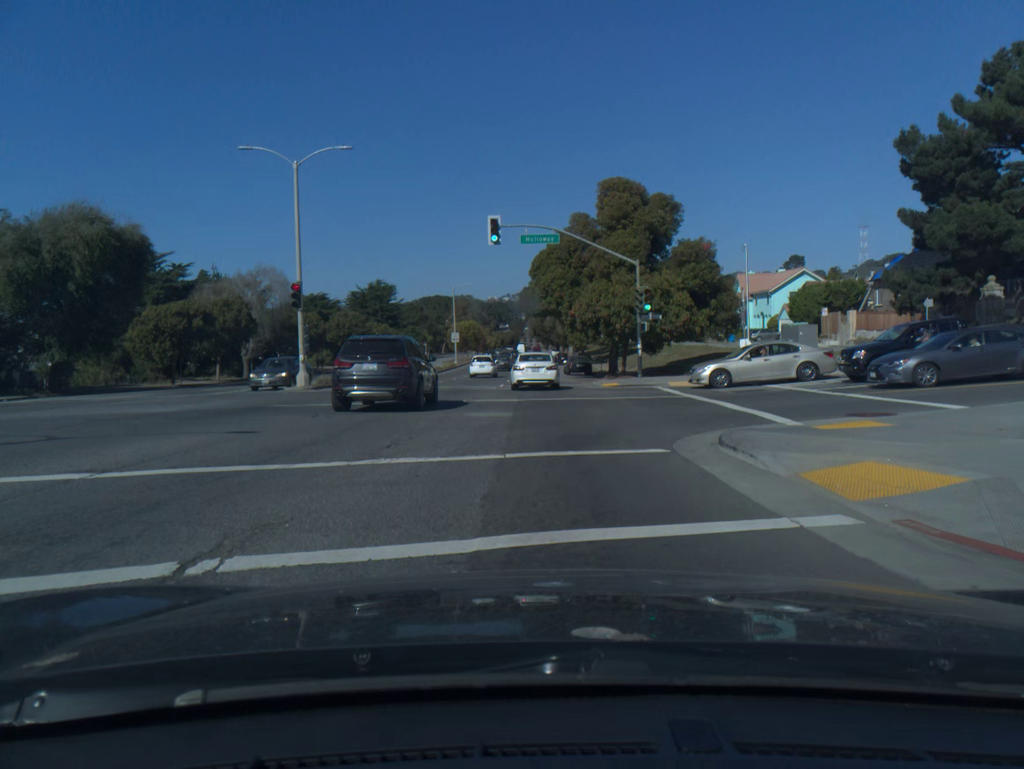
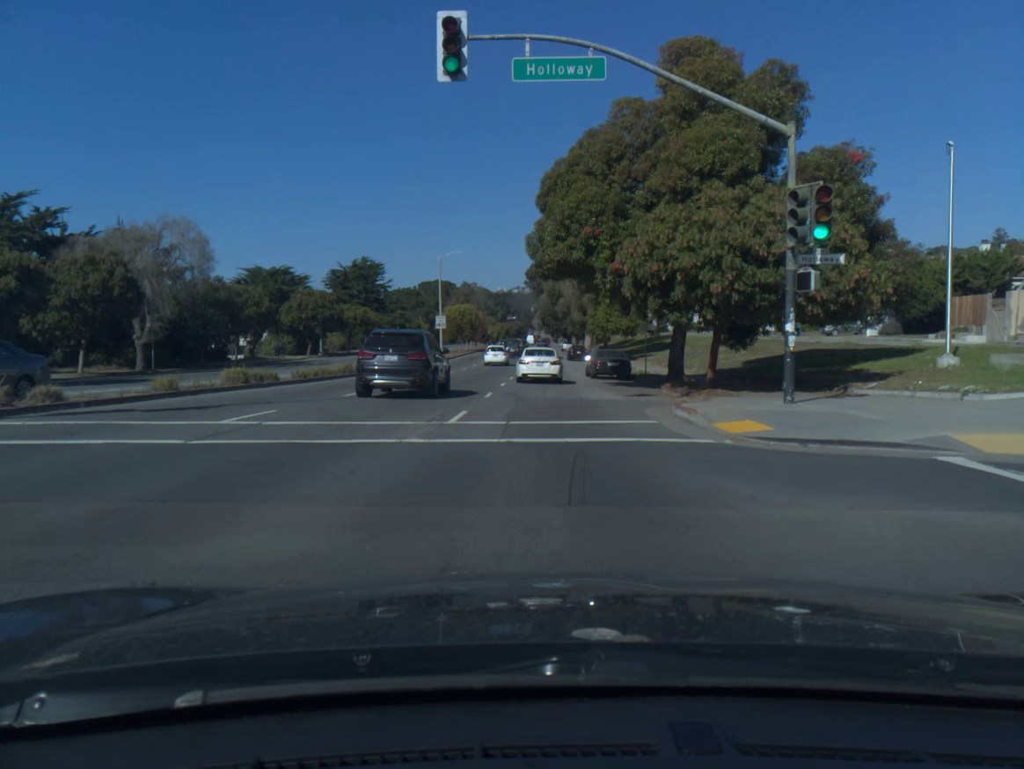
(0.0, +21.2) m; -1°
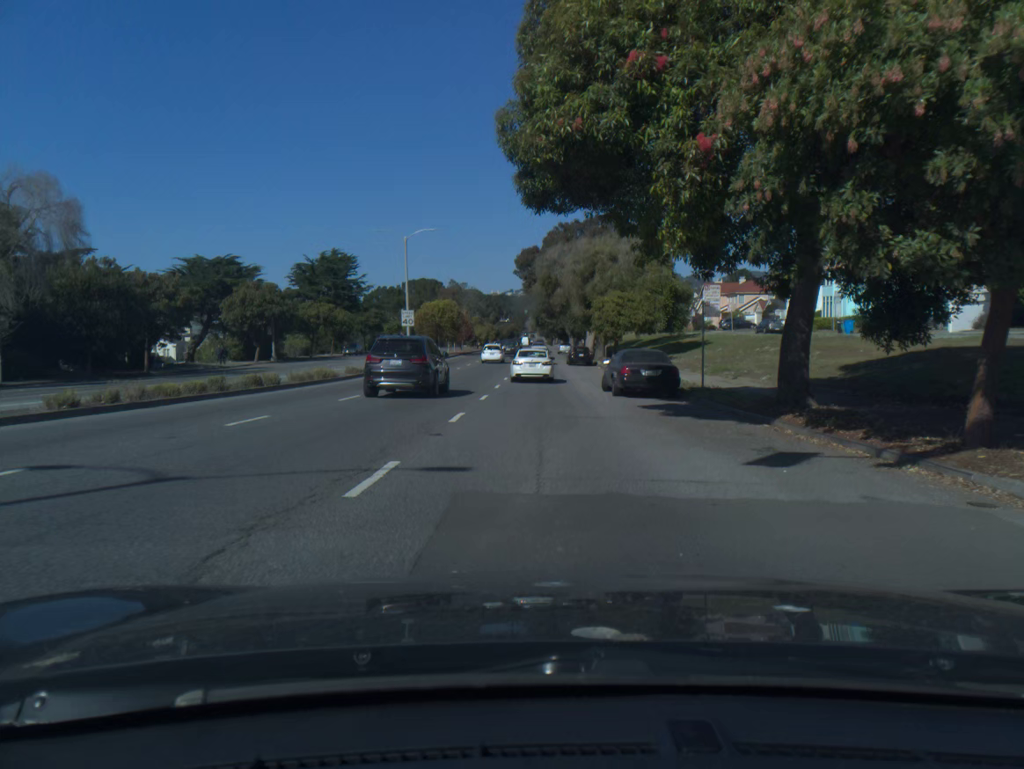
(+0.1, +14.5) m; +1°
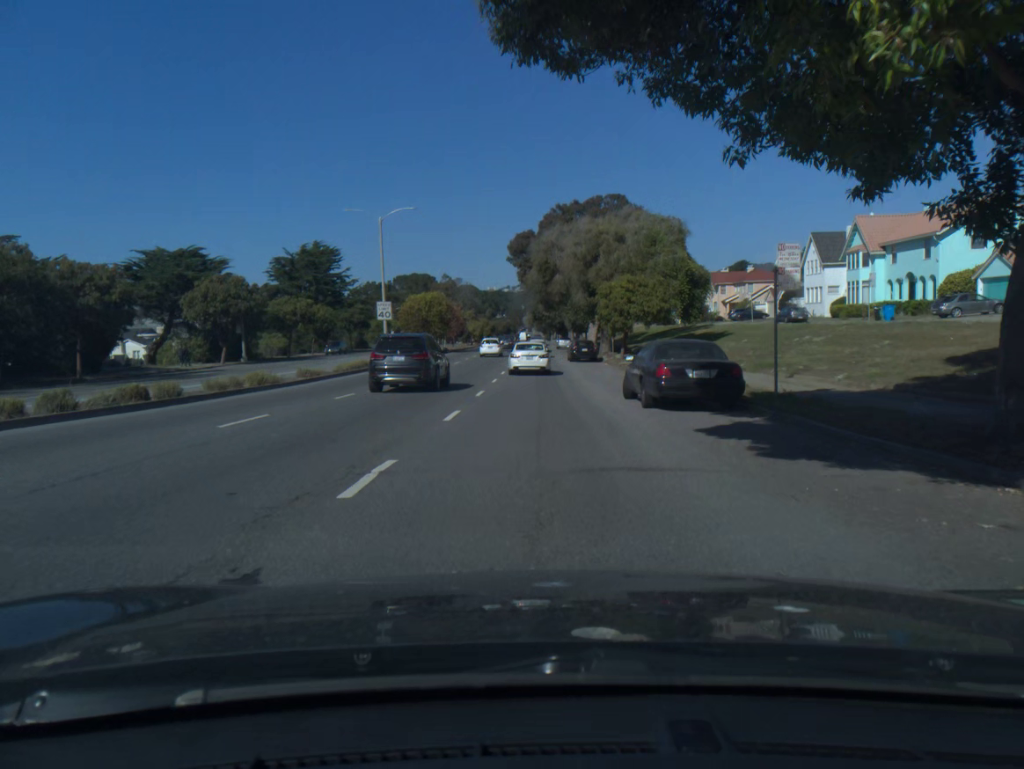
(0.0, +7.5) m; 0°
